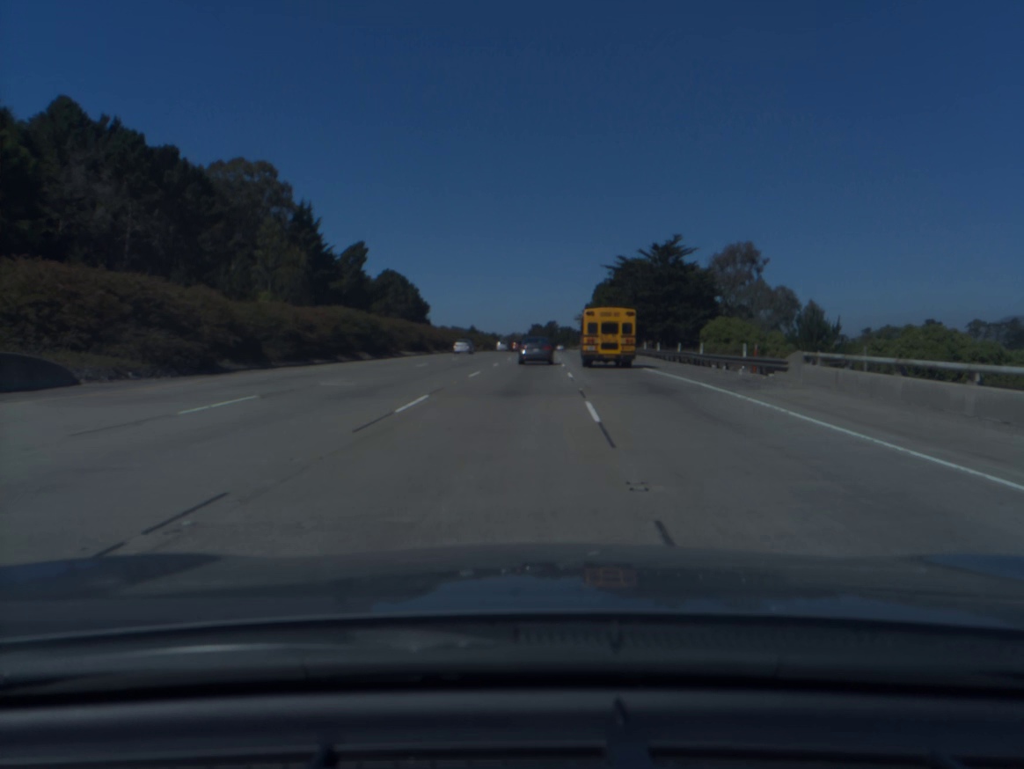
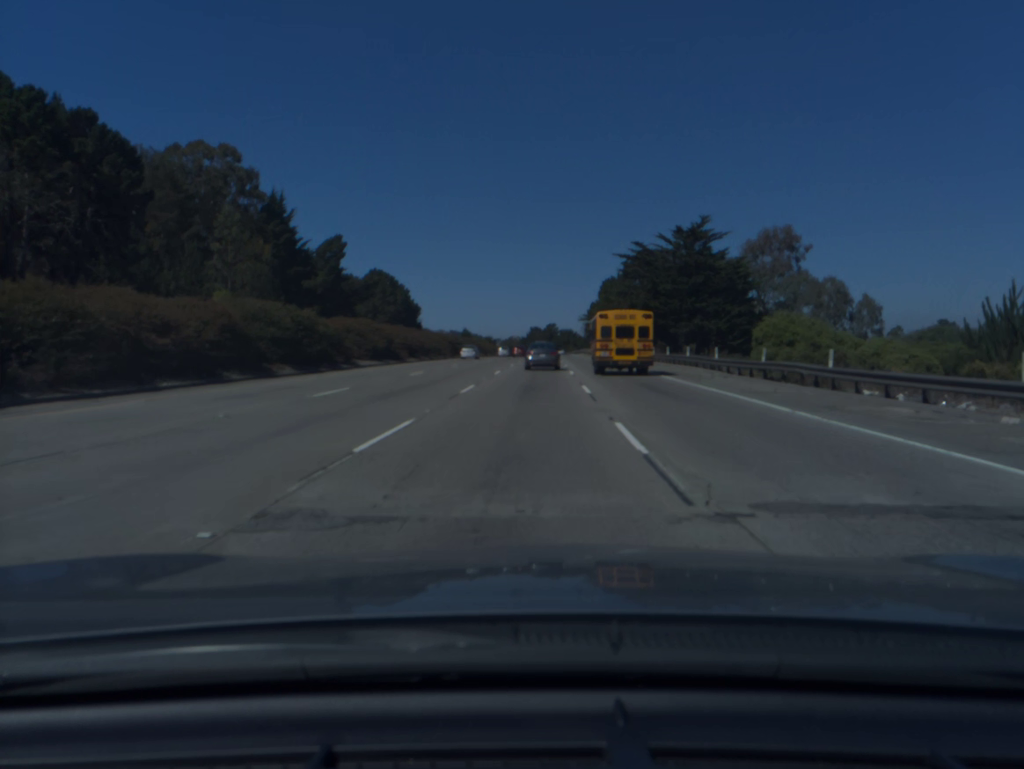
(0.0, +17.9) m; 0°
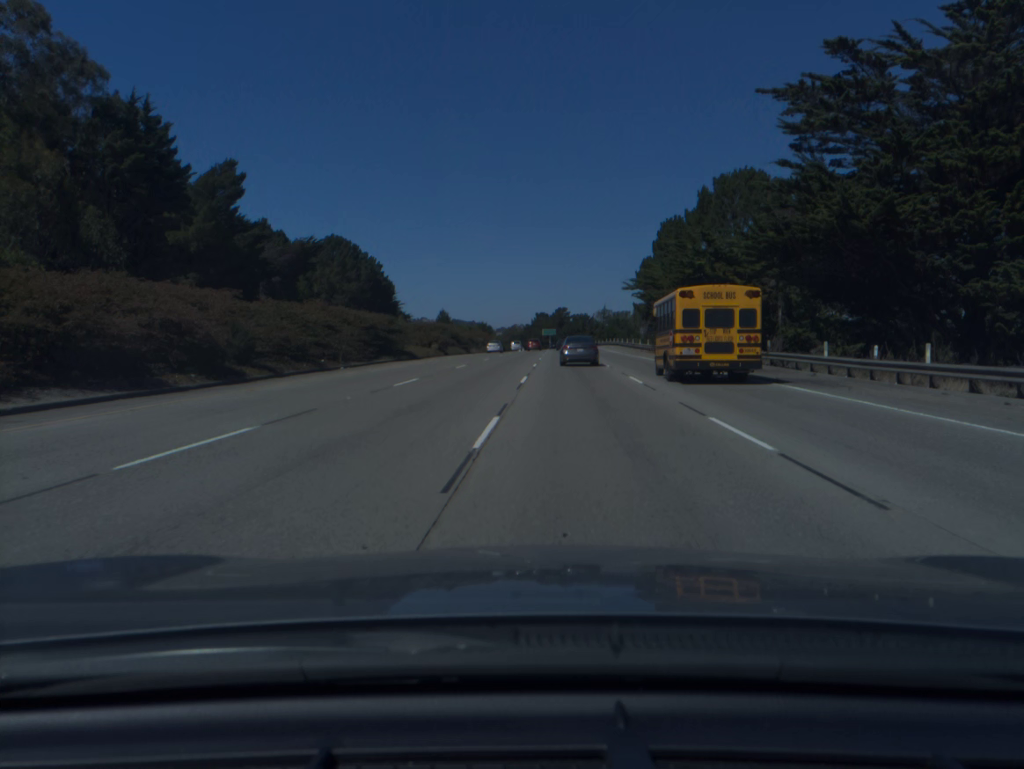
(-0.2, +55.8) m; 0°
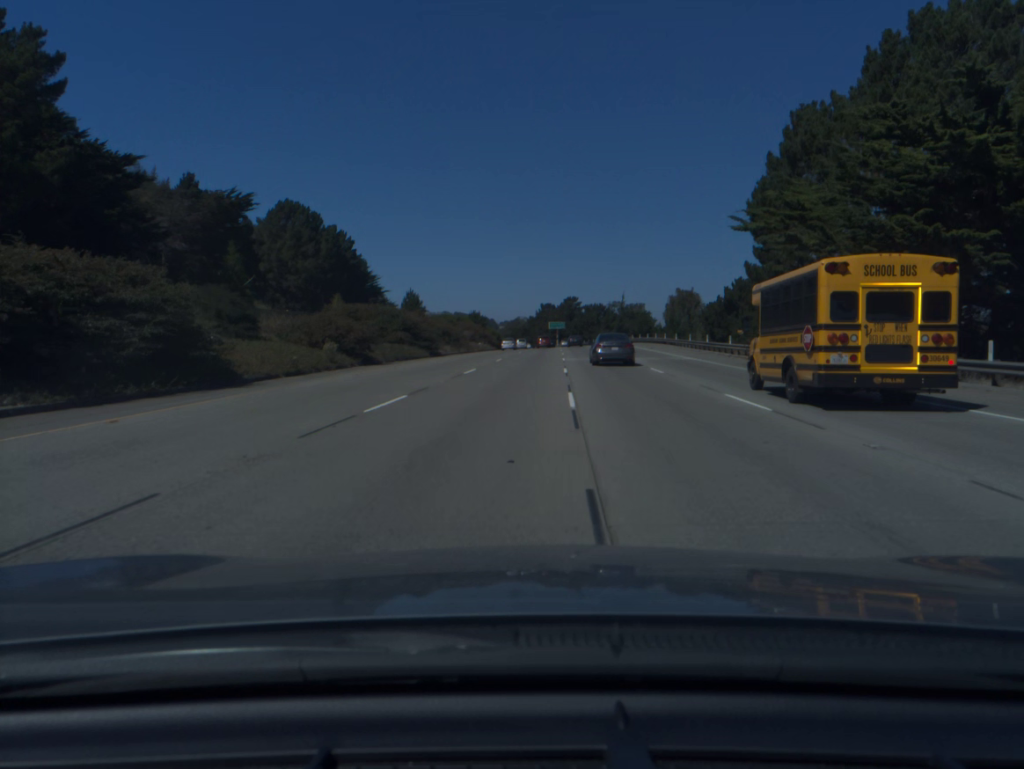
(-0.1, +38.3) m; 0°
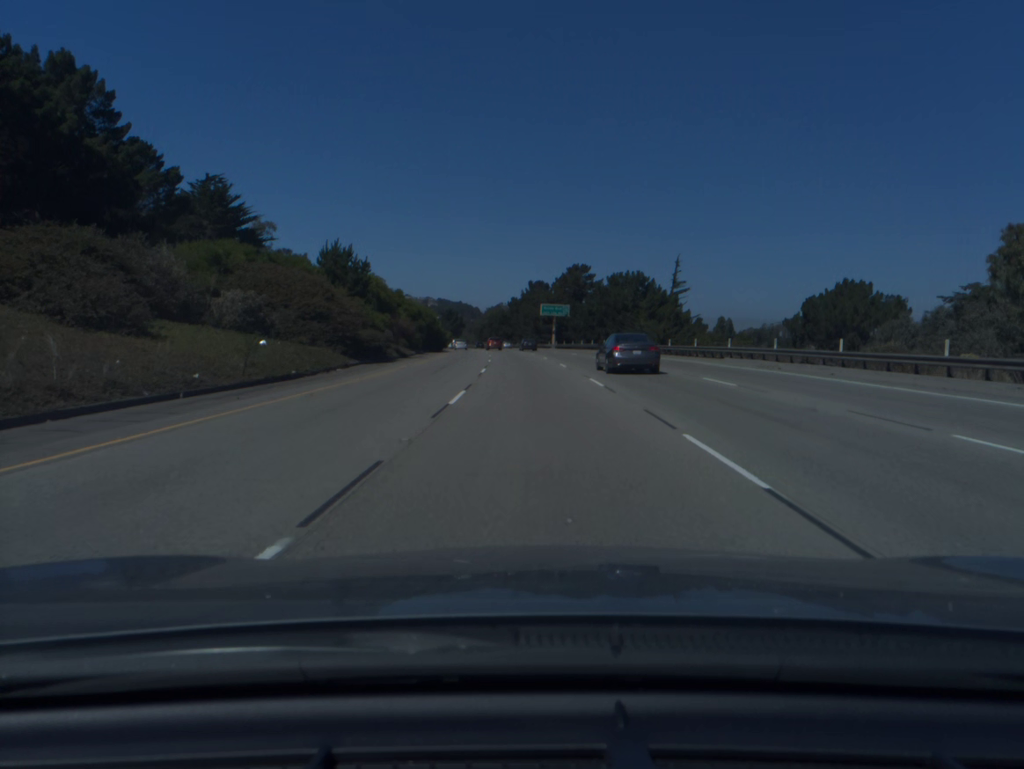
(+1.5, +95.6) m; +1°
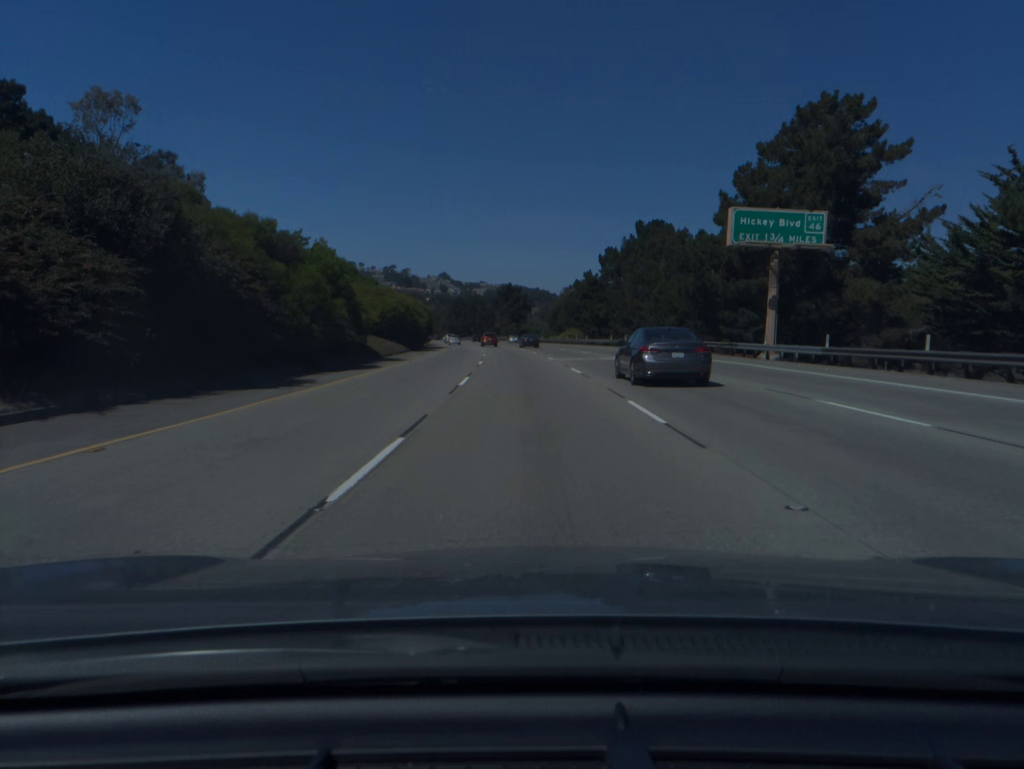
(-4.2, +97.1) m; -5°
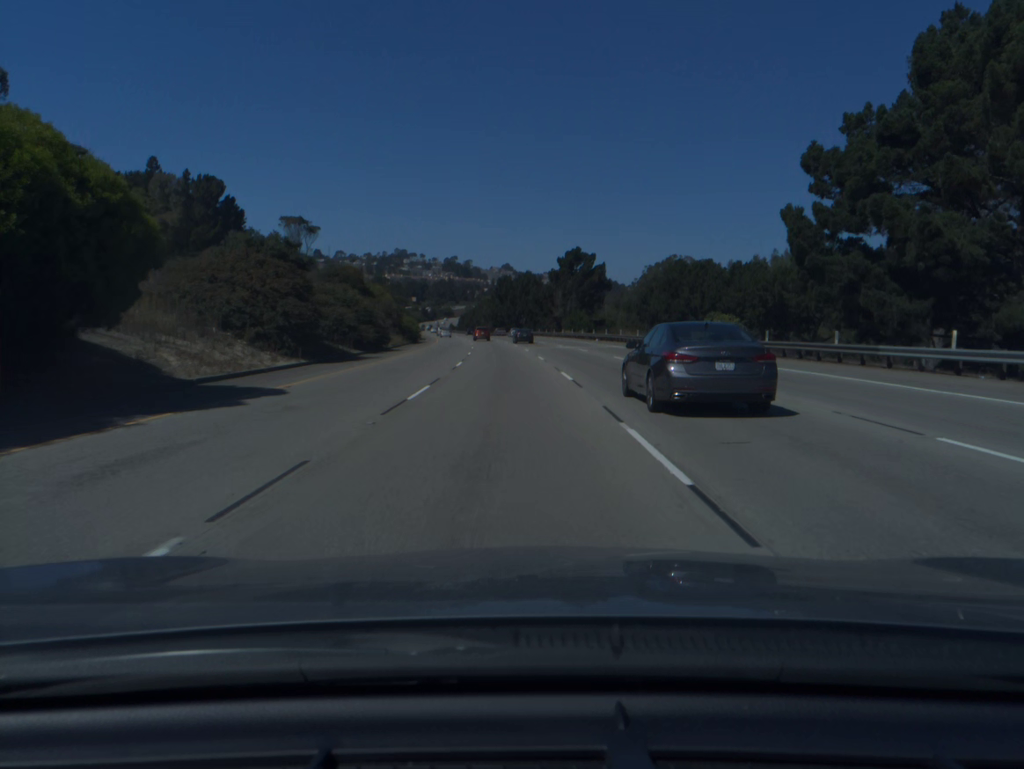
(-2.6, +77.9) m; -5°
